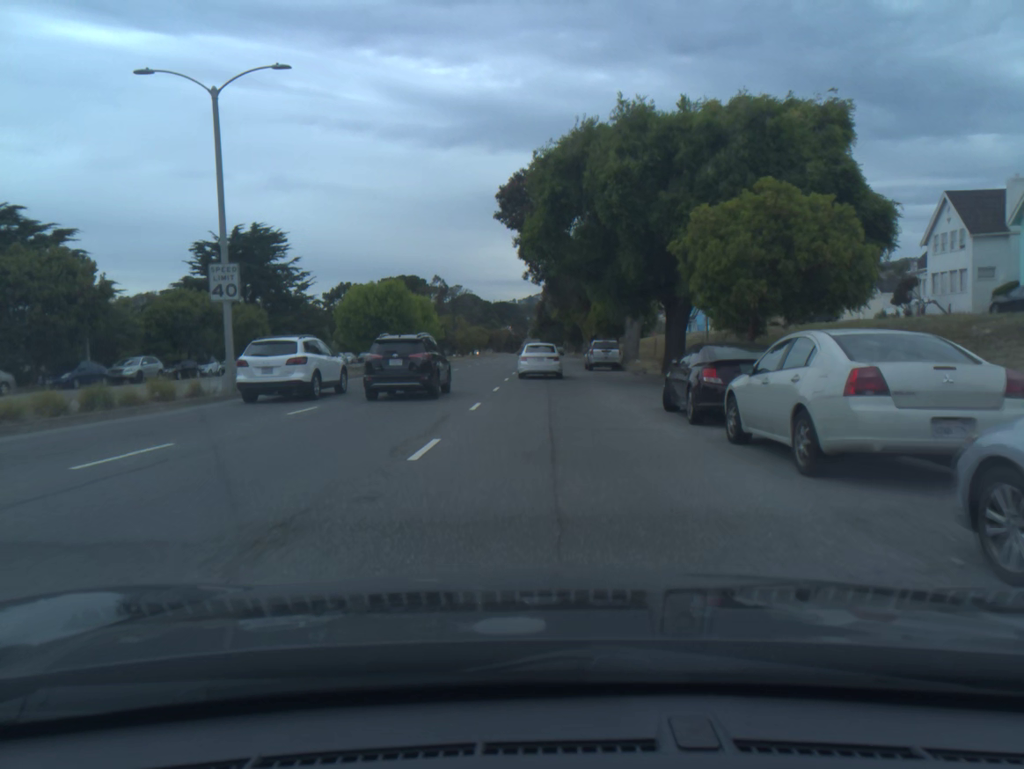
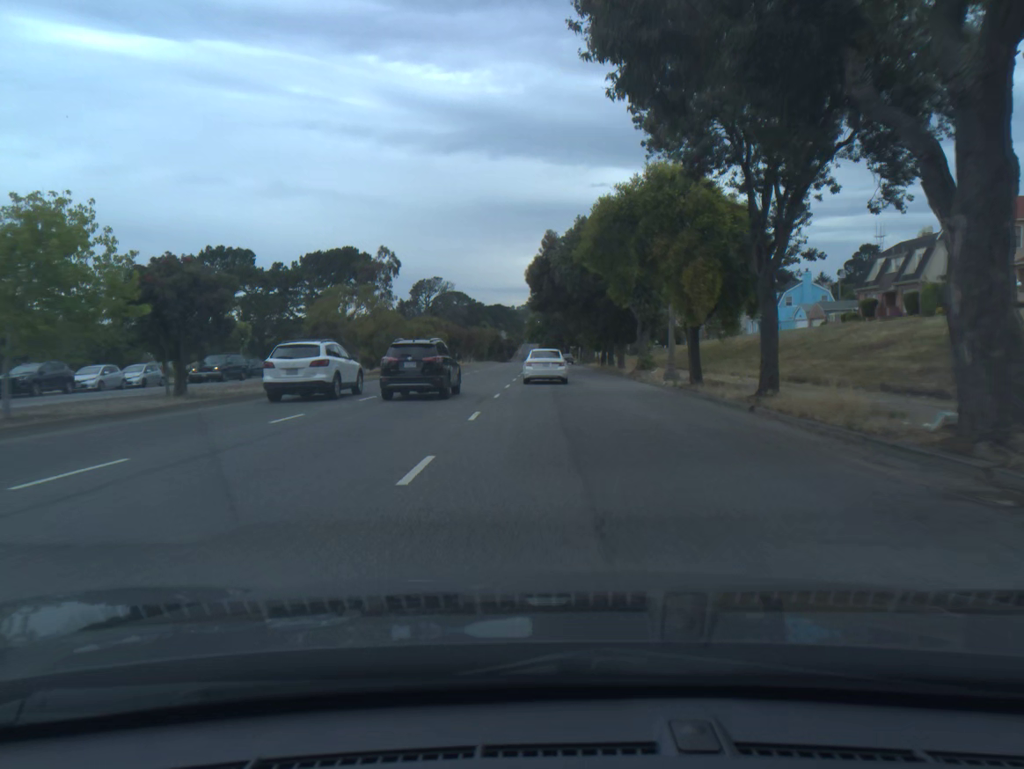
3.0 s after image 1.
(-0.1, +52.5) m; 0°
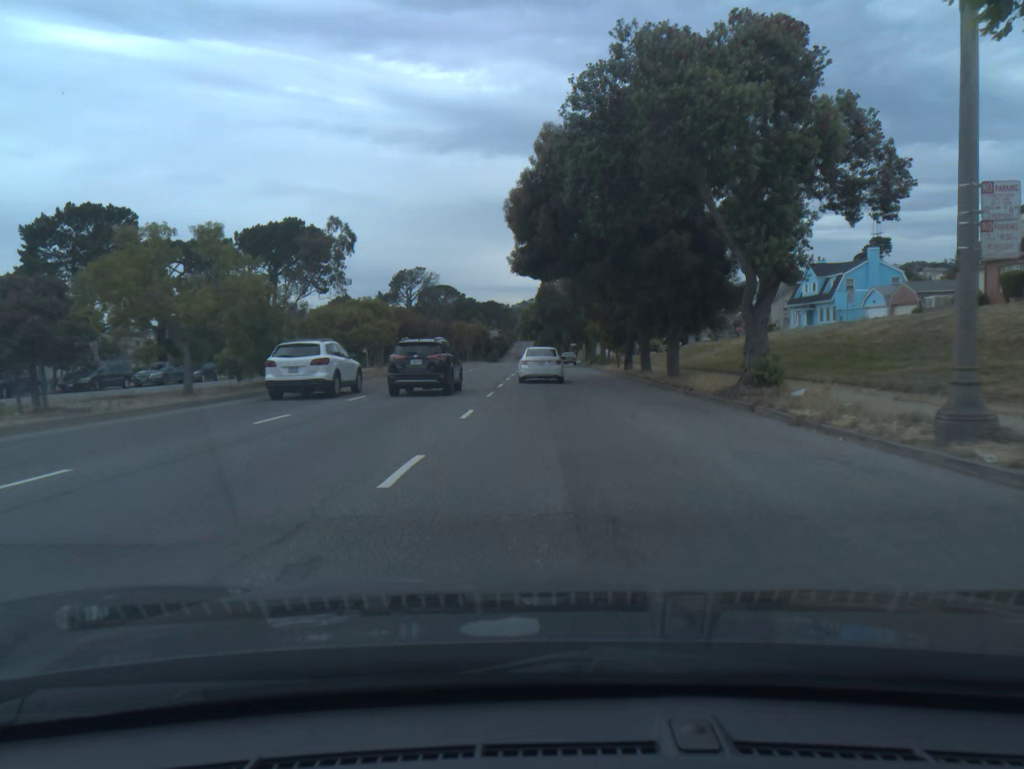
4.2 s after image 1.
(+0.1, +22.2) m; 0°
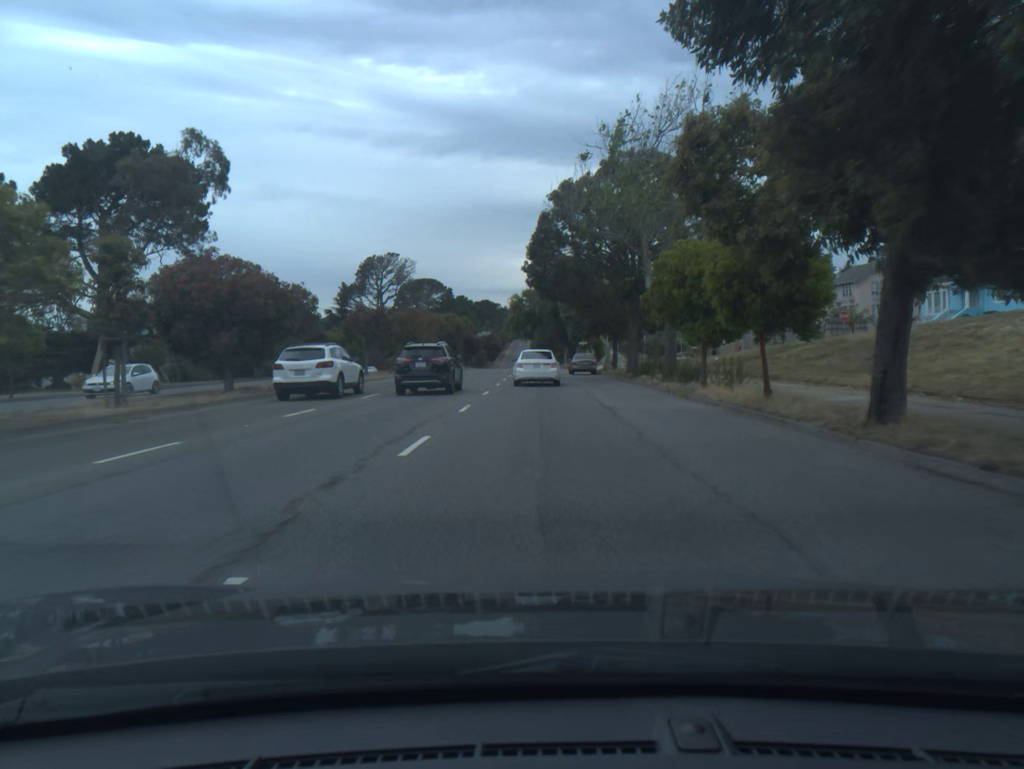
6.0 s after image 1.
(+0.1, +33.6) m; 0°
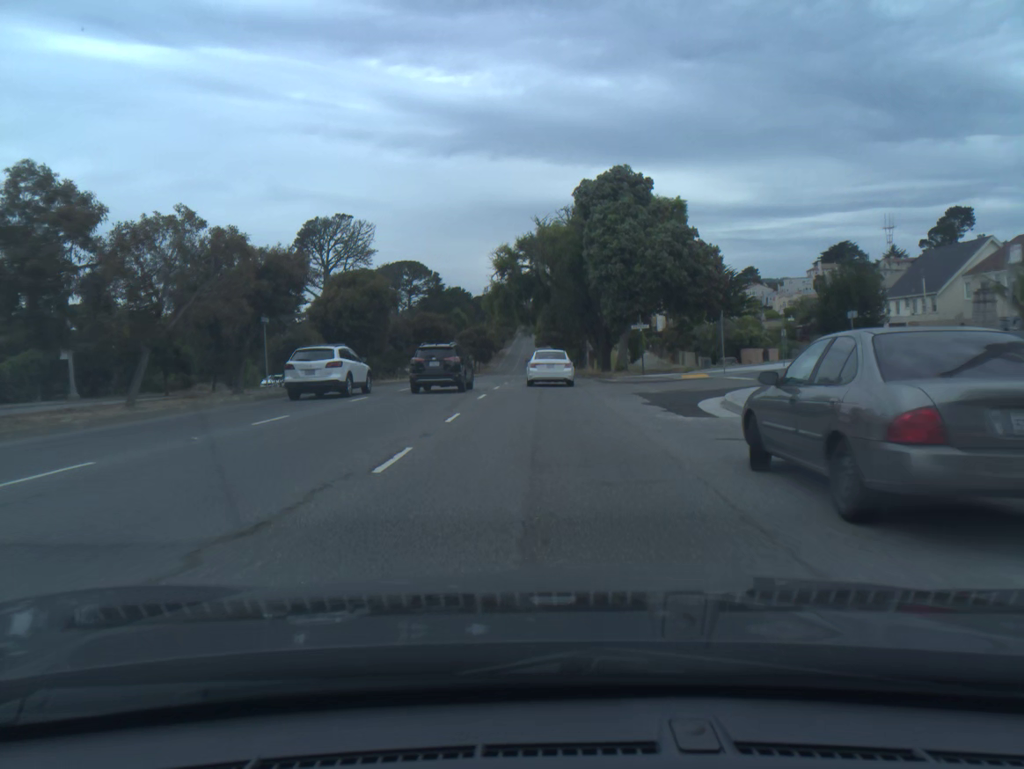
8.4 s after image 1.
(-0.2, +45.9) m; -1°
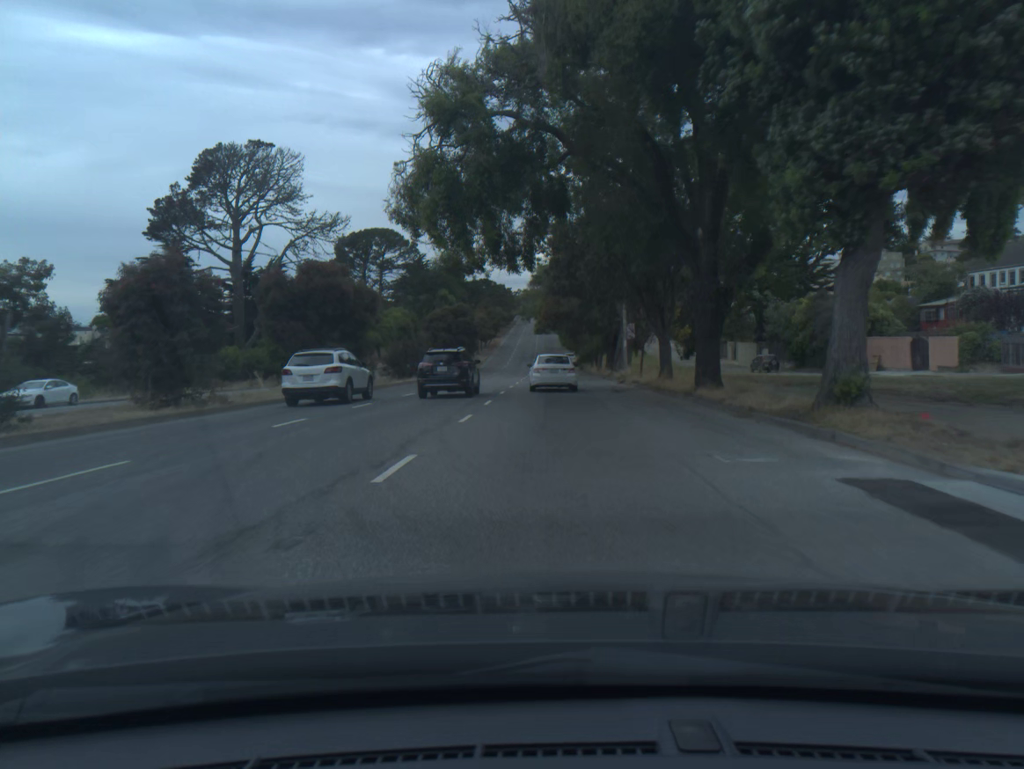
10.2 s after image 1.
(-0.1, +35.9) m; 0°
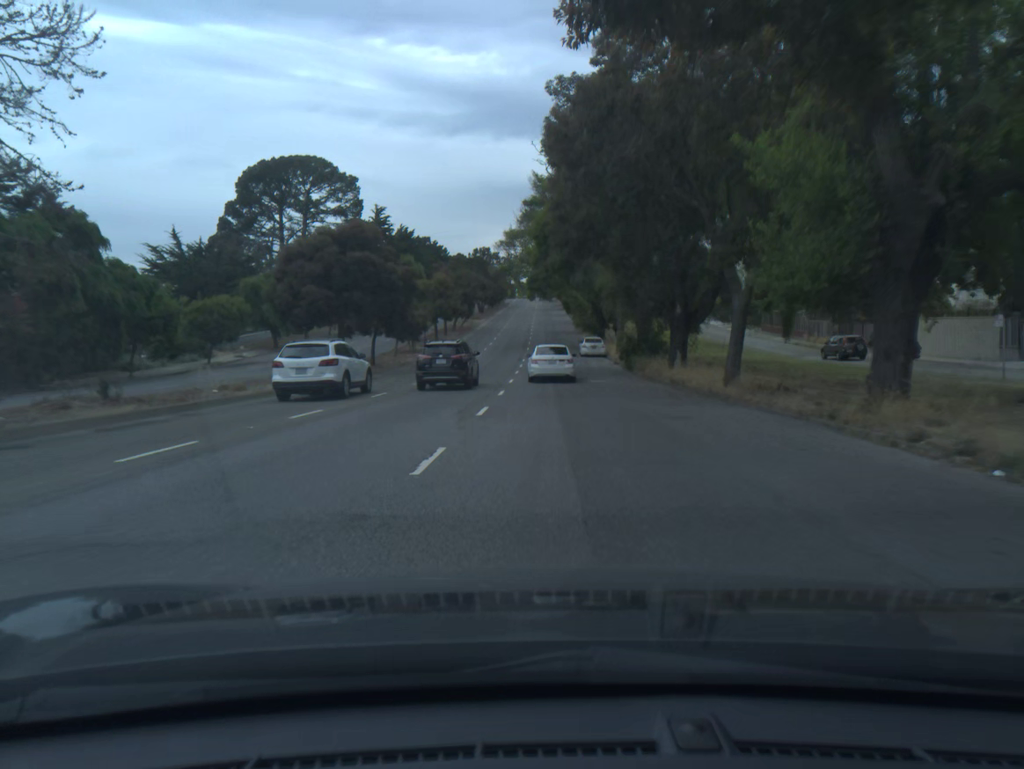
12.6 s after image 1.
(0.0, +49.9) m; 0°
